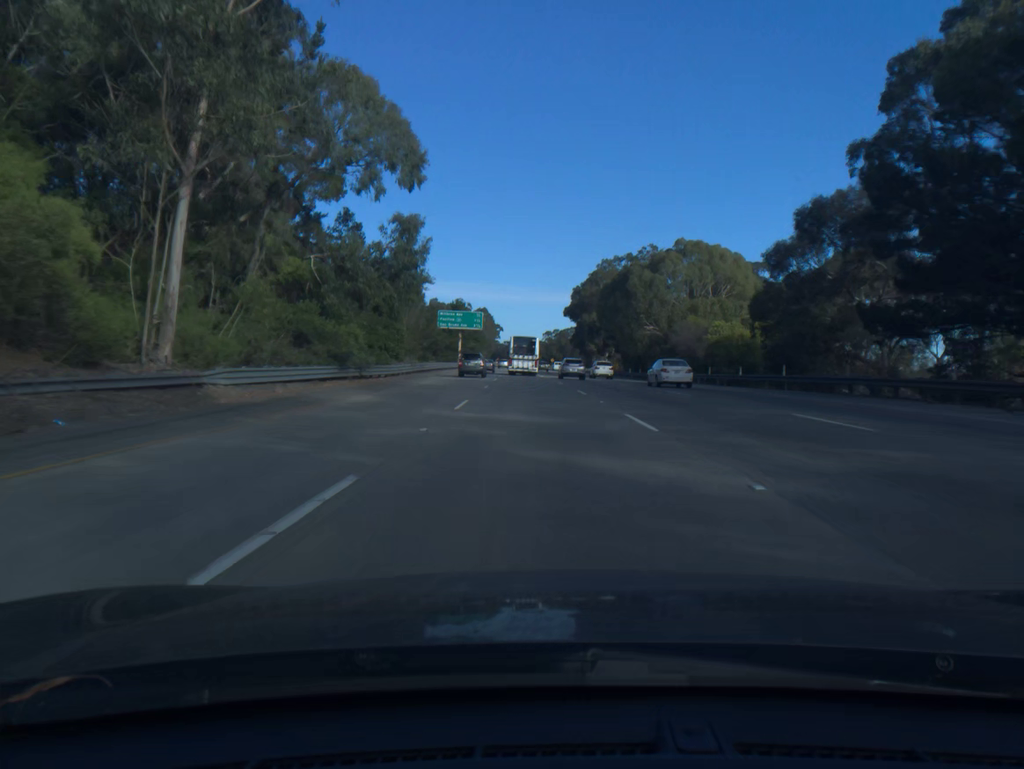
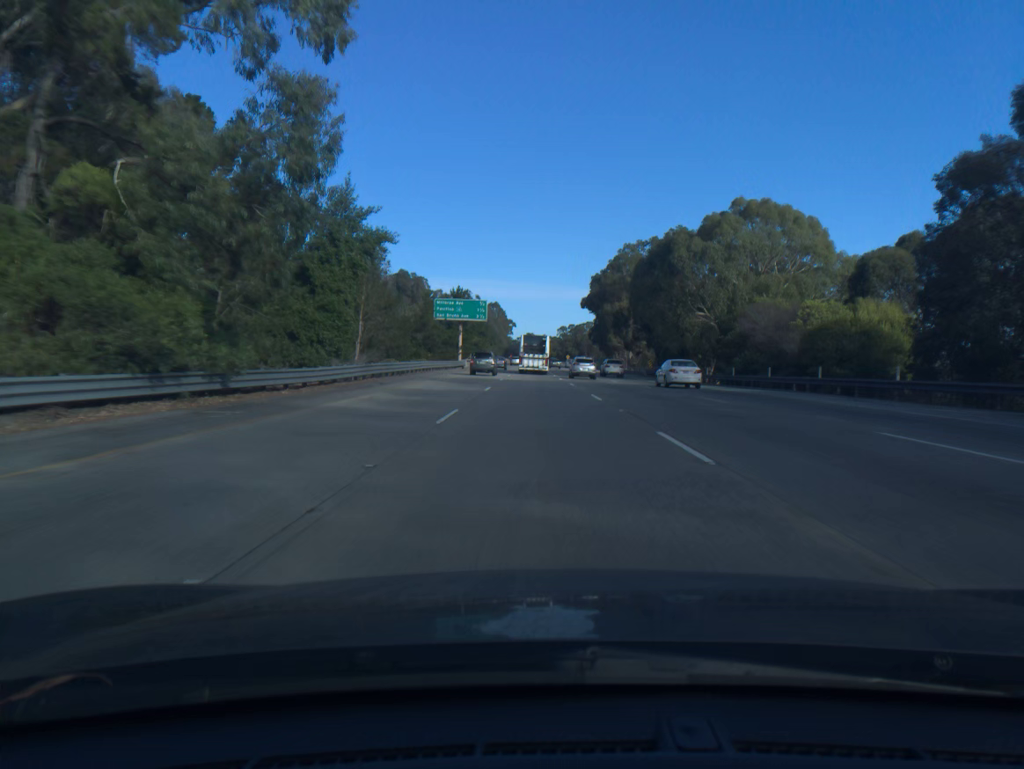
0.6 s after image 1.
(-0.2, +18.6) m; -1°
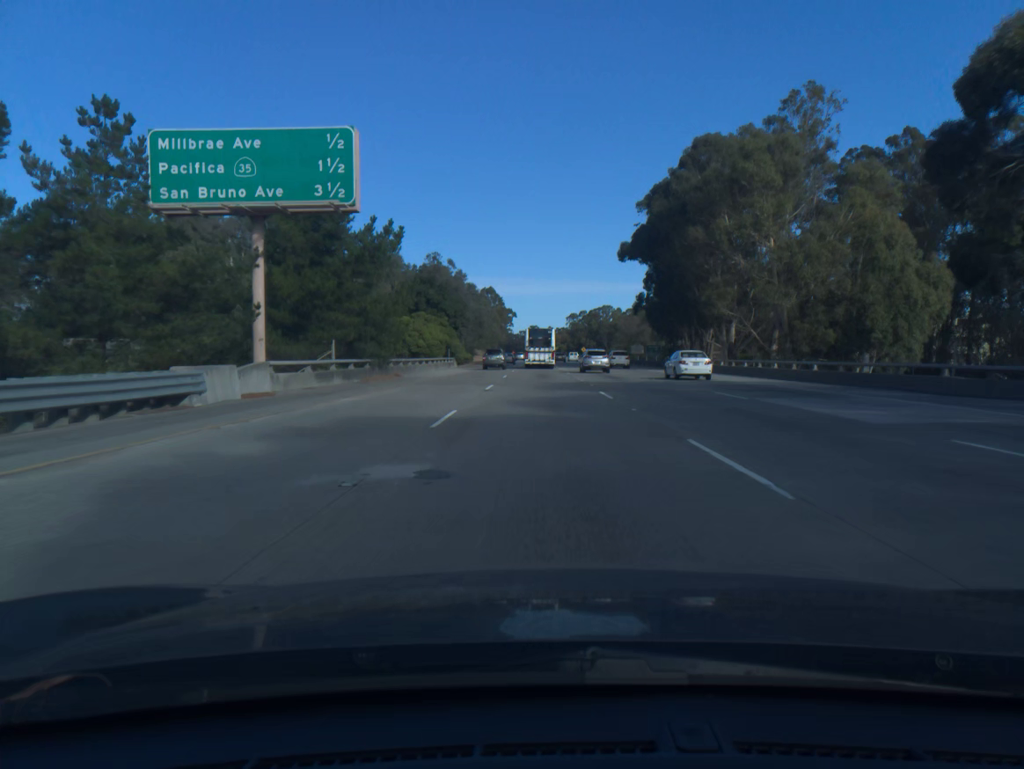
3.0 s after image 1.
(-0.9, +74.9) m; 0°
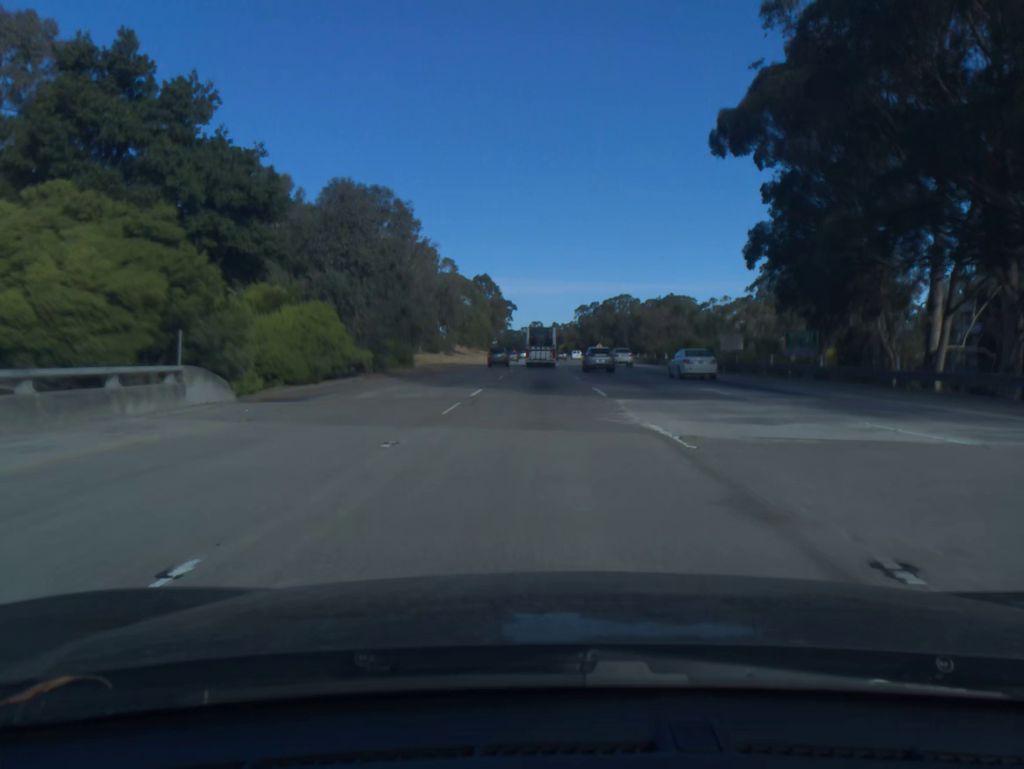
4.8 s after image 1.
(0.0, +56.0) m; 0°
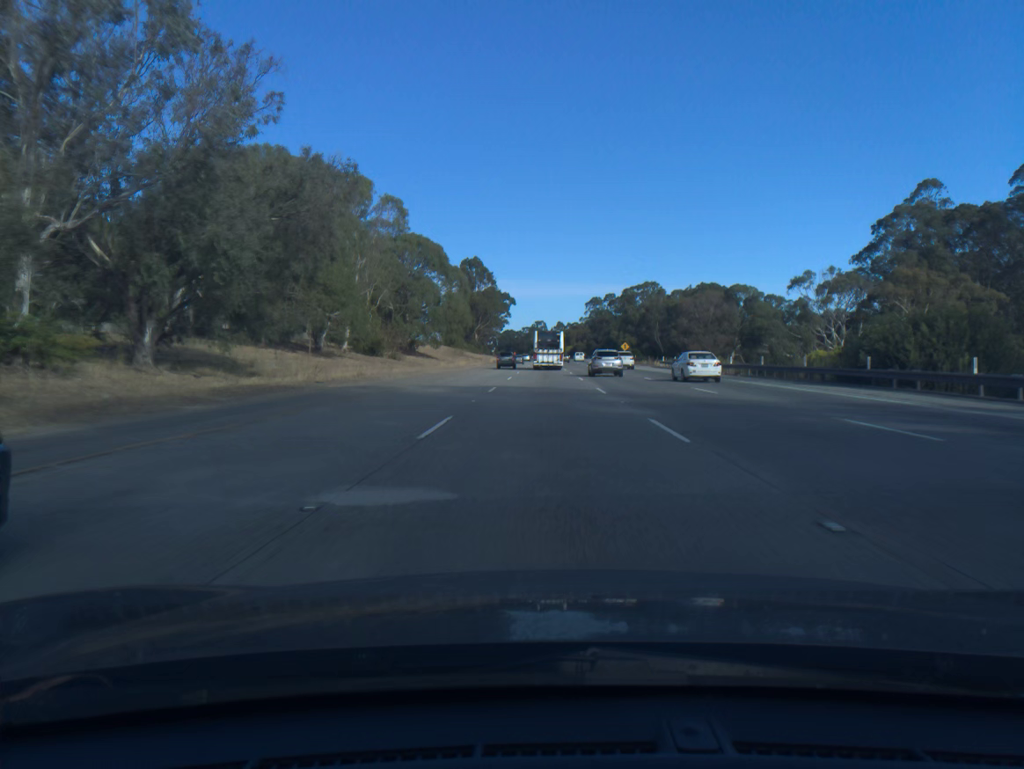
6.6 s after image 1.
(-0.2, +55.6) m; 0°
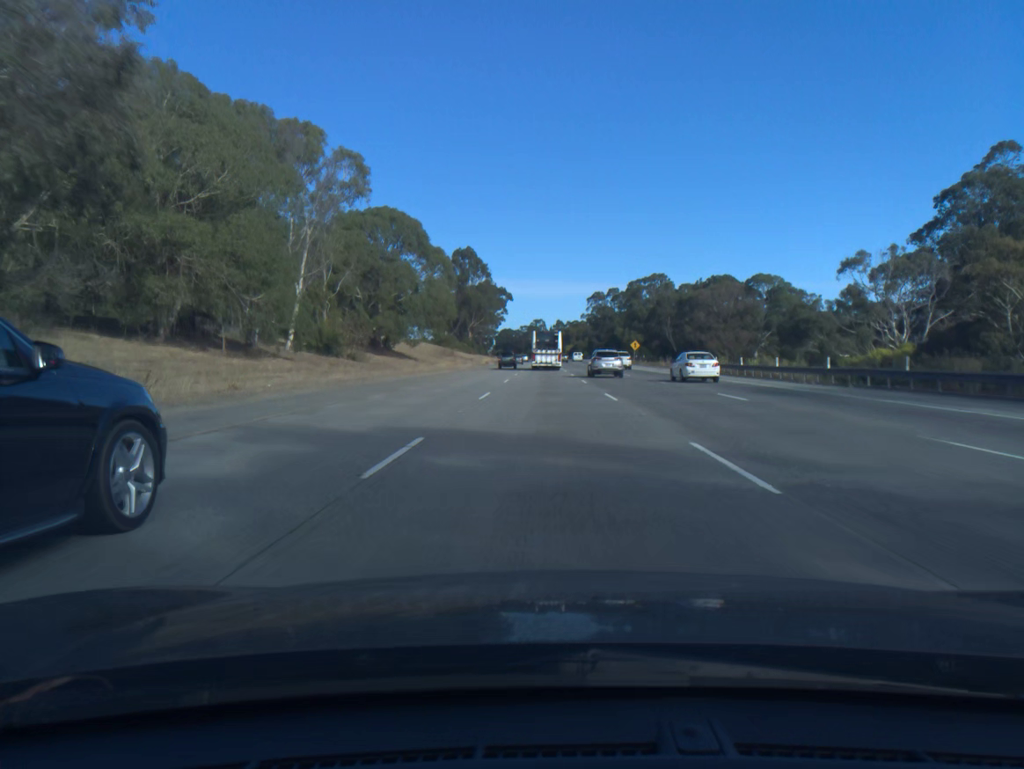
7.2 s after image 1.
(0.0, +18.6) m; 0°
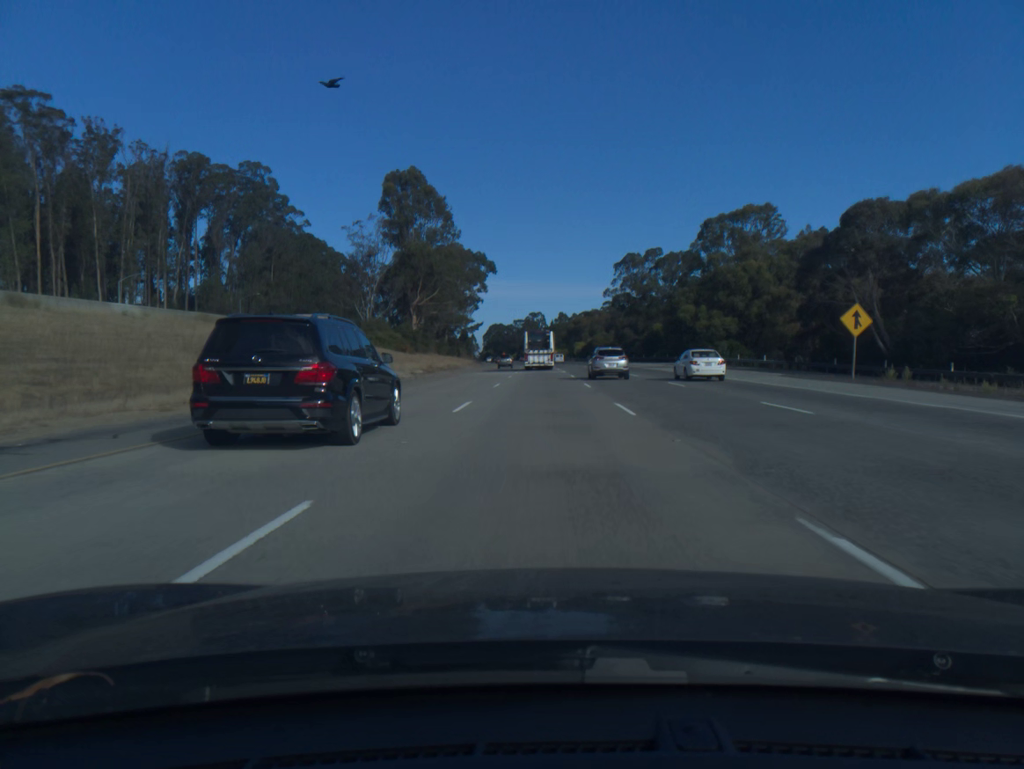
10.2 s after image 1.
(+0.3, +93.5) m; 0°
